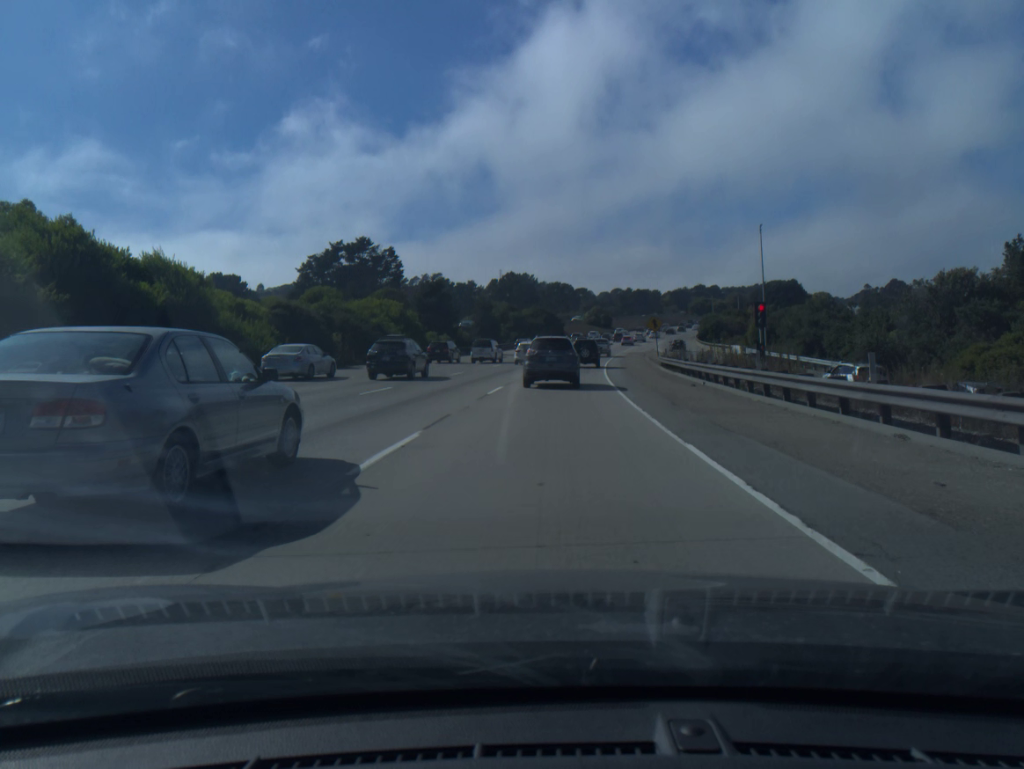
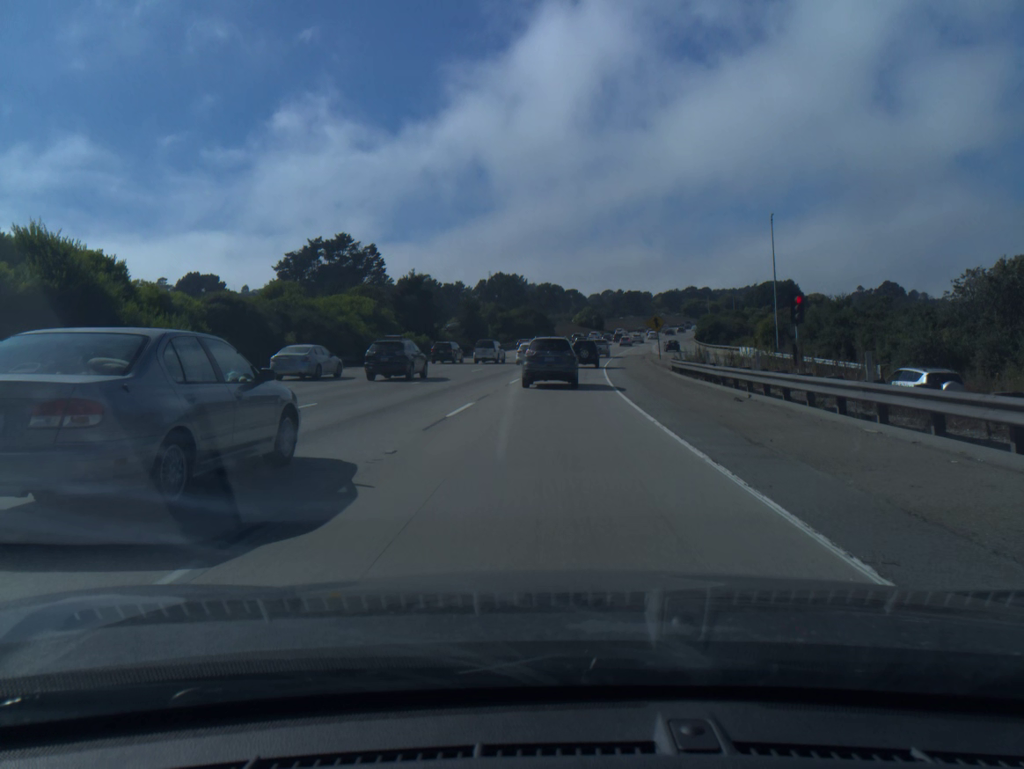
(0.0, +7.5) m; +1°
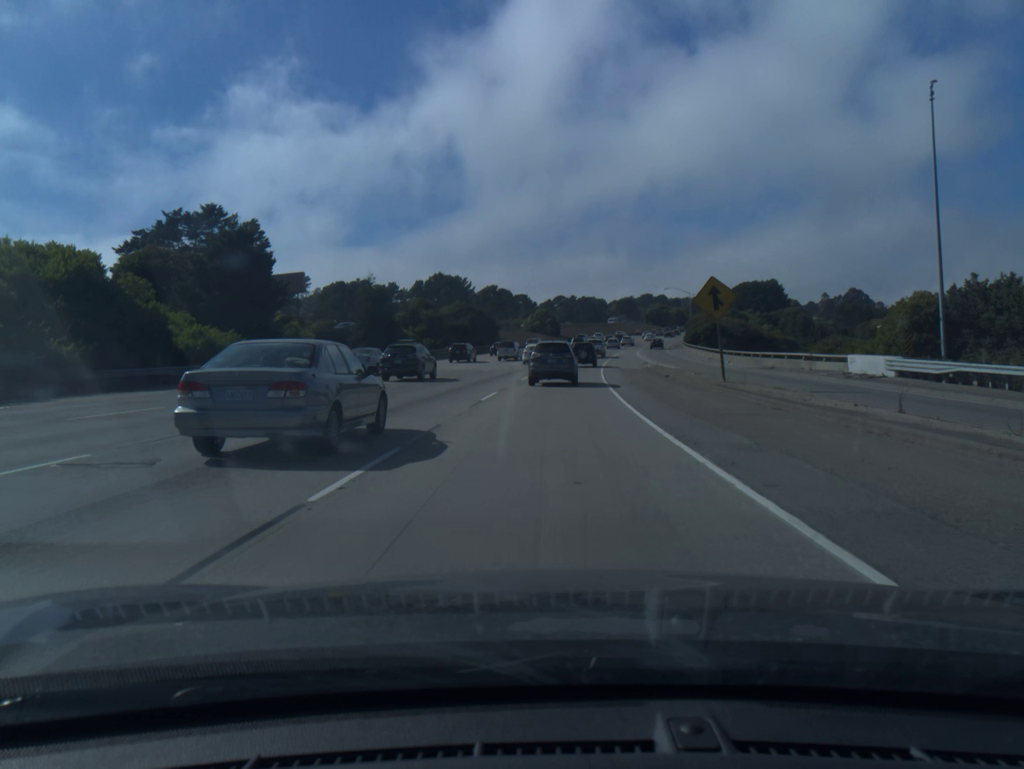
(+1.2, +37.4) m; +4°
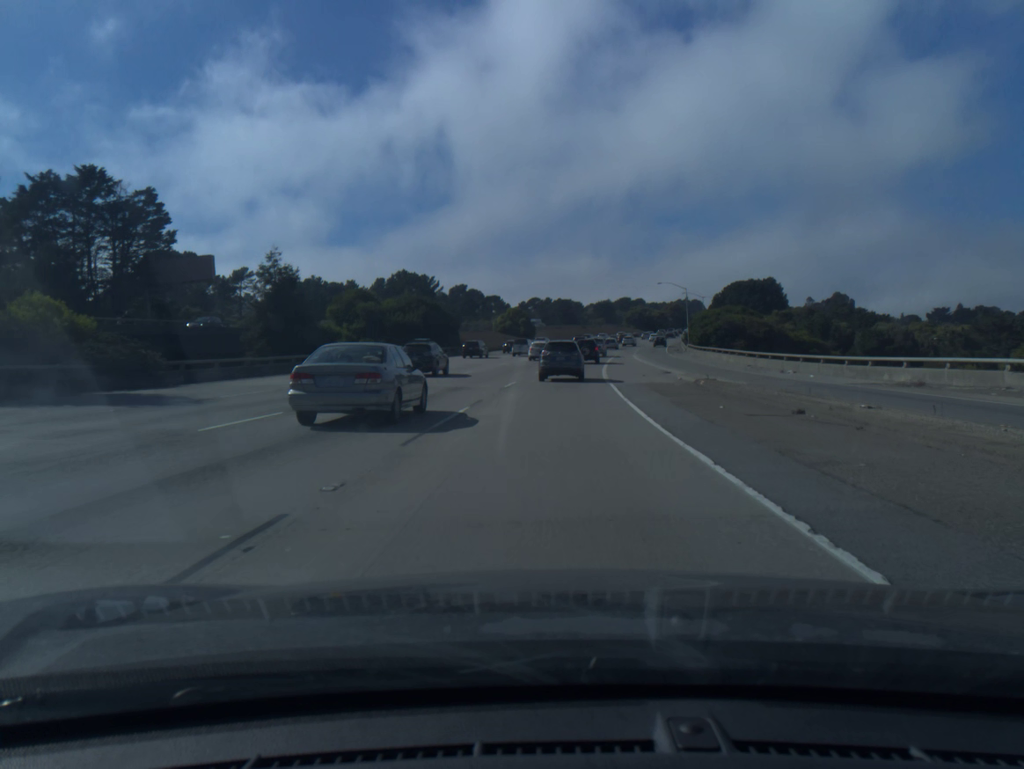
(+0.3, +22.4) m; +2°
